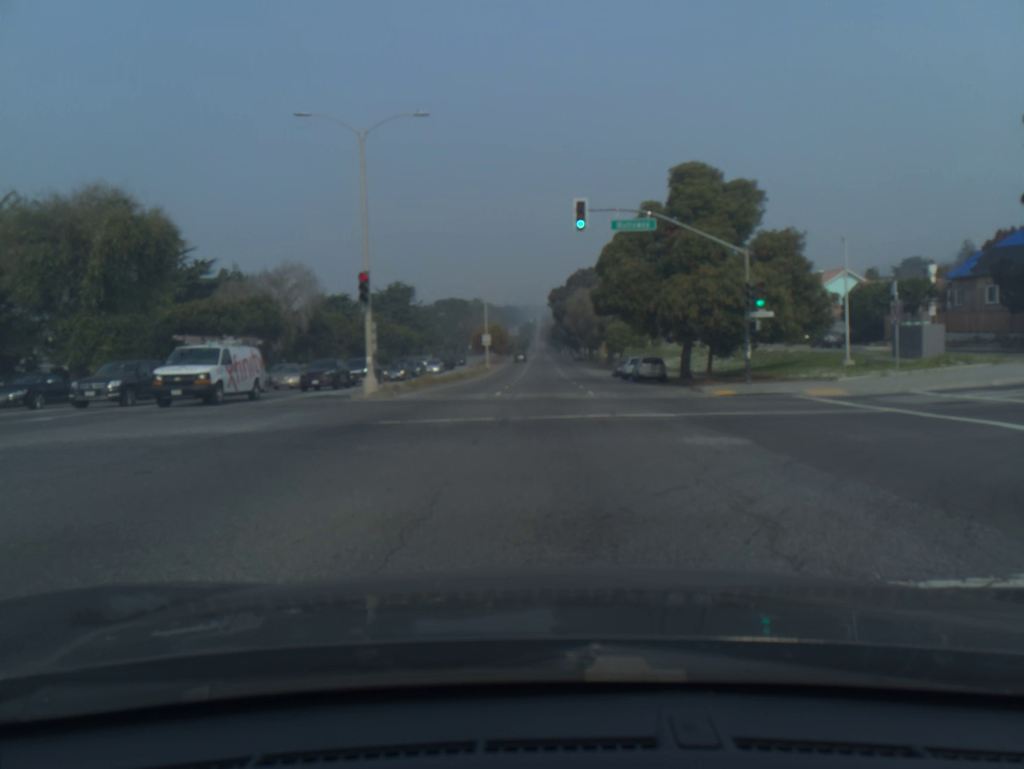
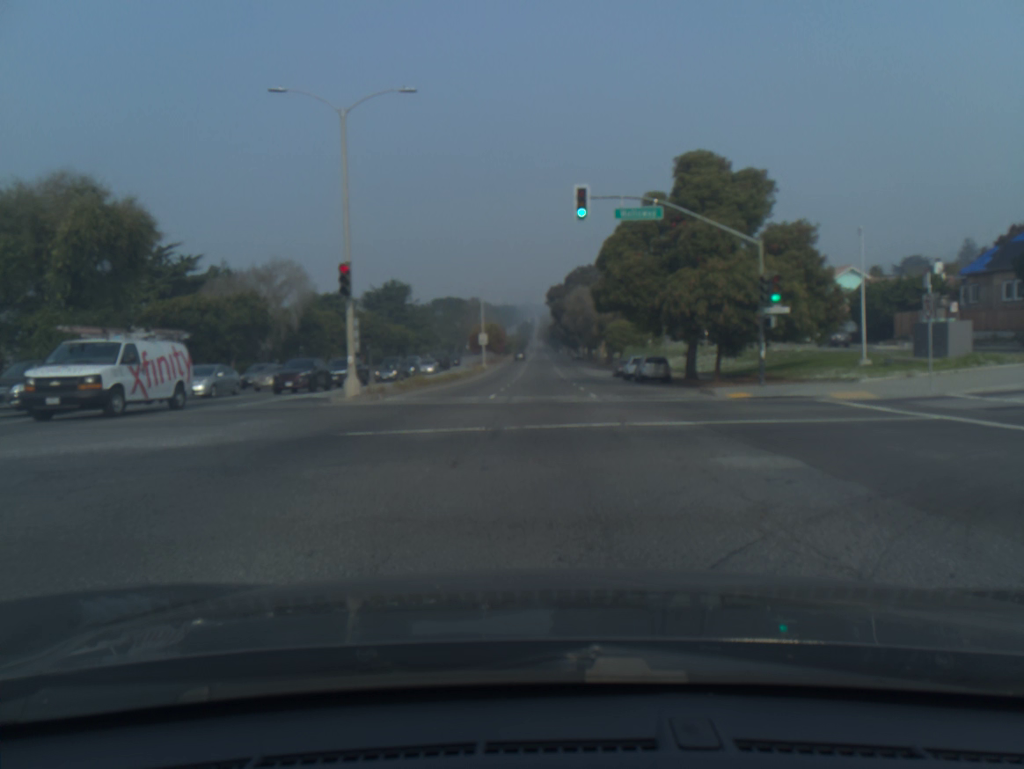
(0.0, +2.3) m; 0°
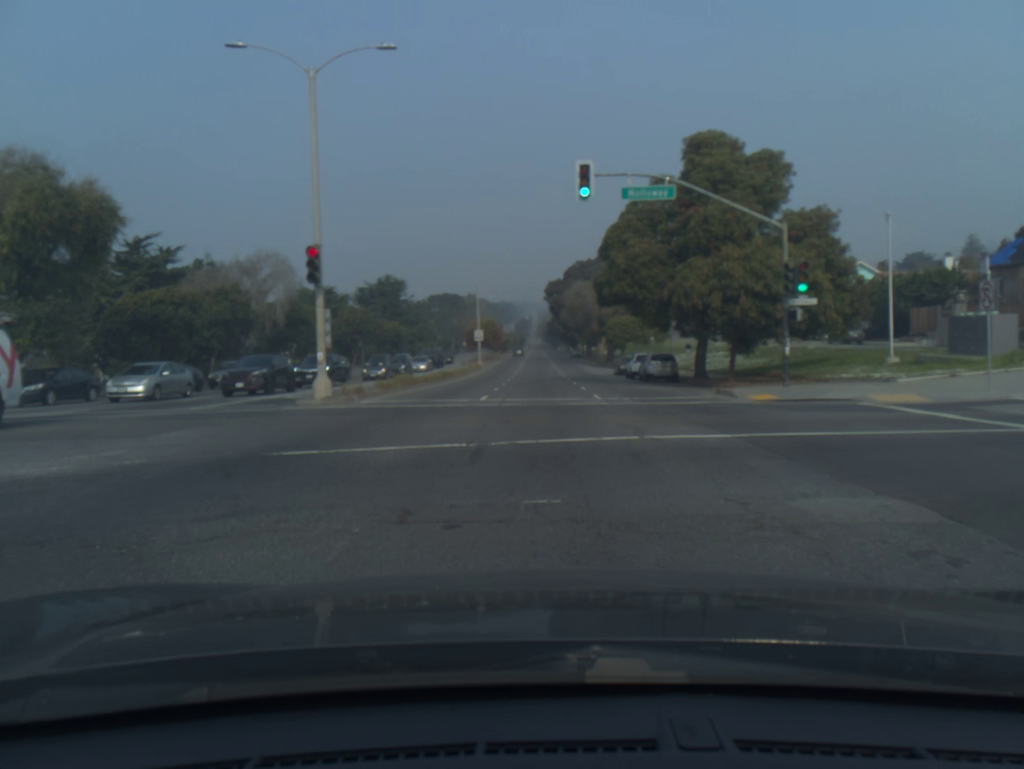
(0.0, +3.1) m; 0°
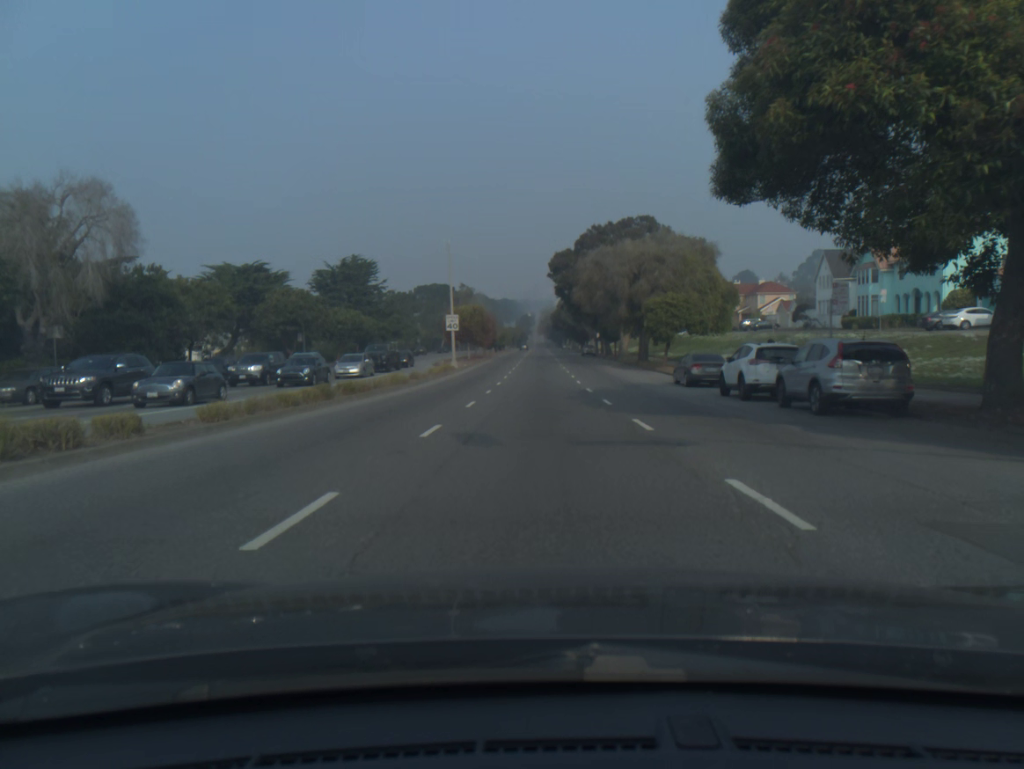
(+0.1, +26.2) m; 0°
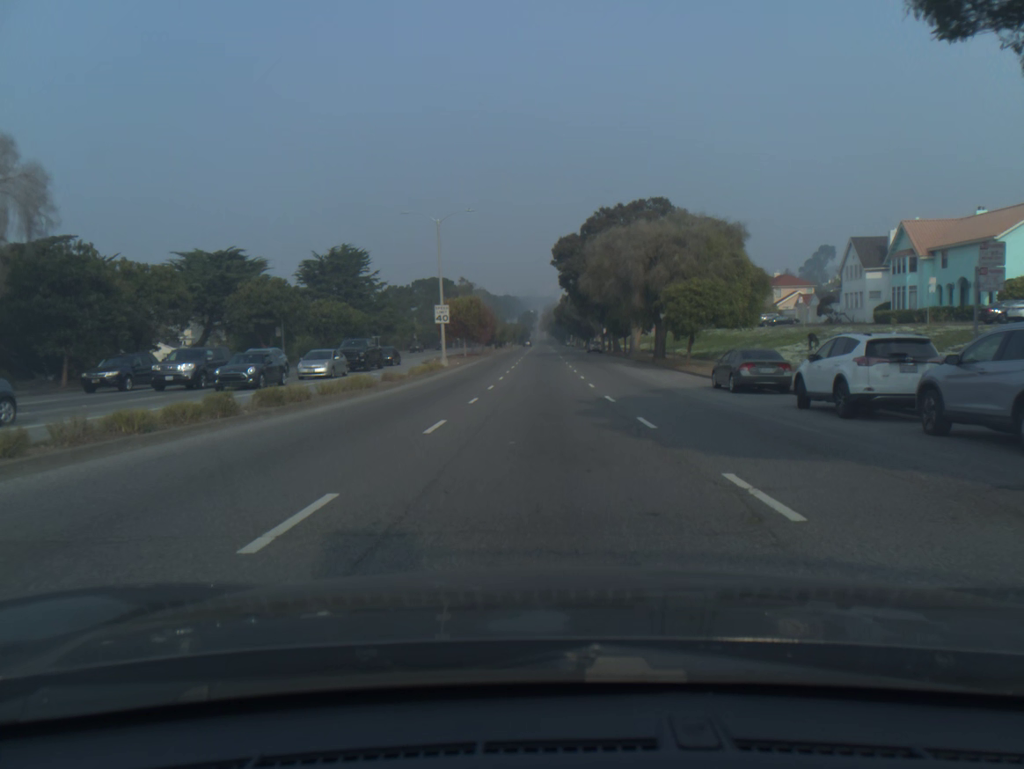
(0.0, +7.2) m; 0°
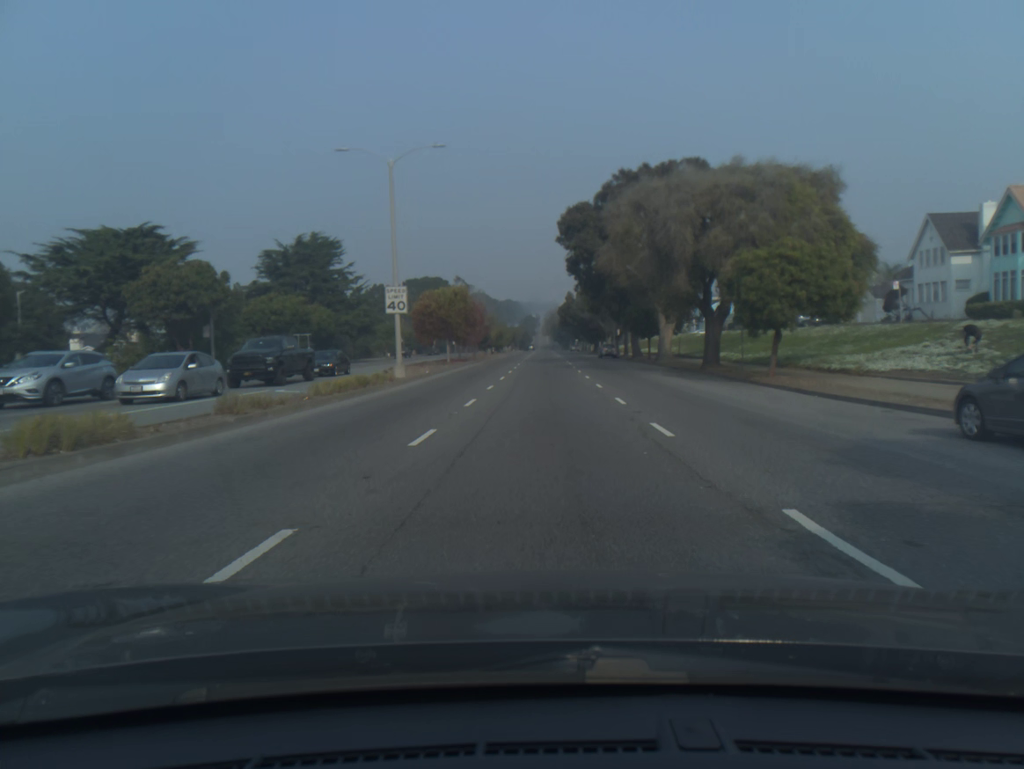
(0.0, +16.1) m; 0°
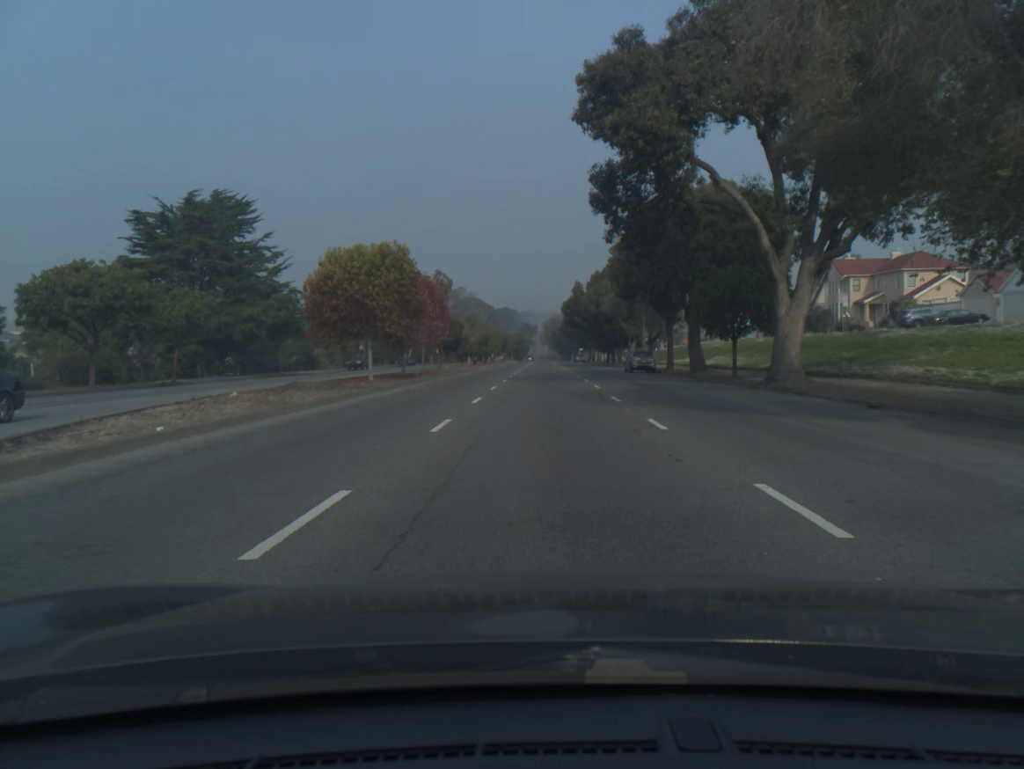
(0.0, +27.8) m; 0°
